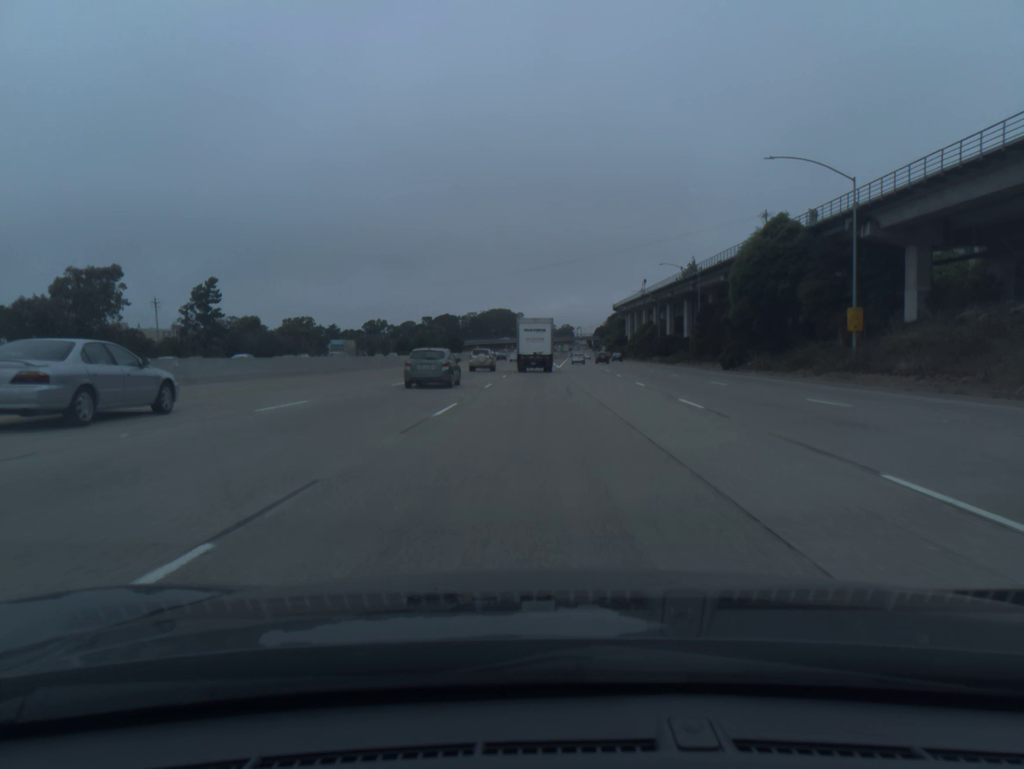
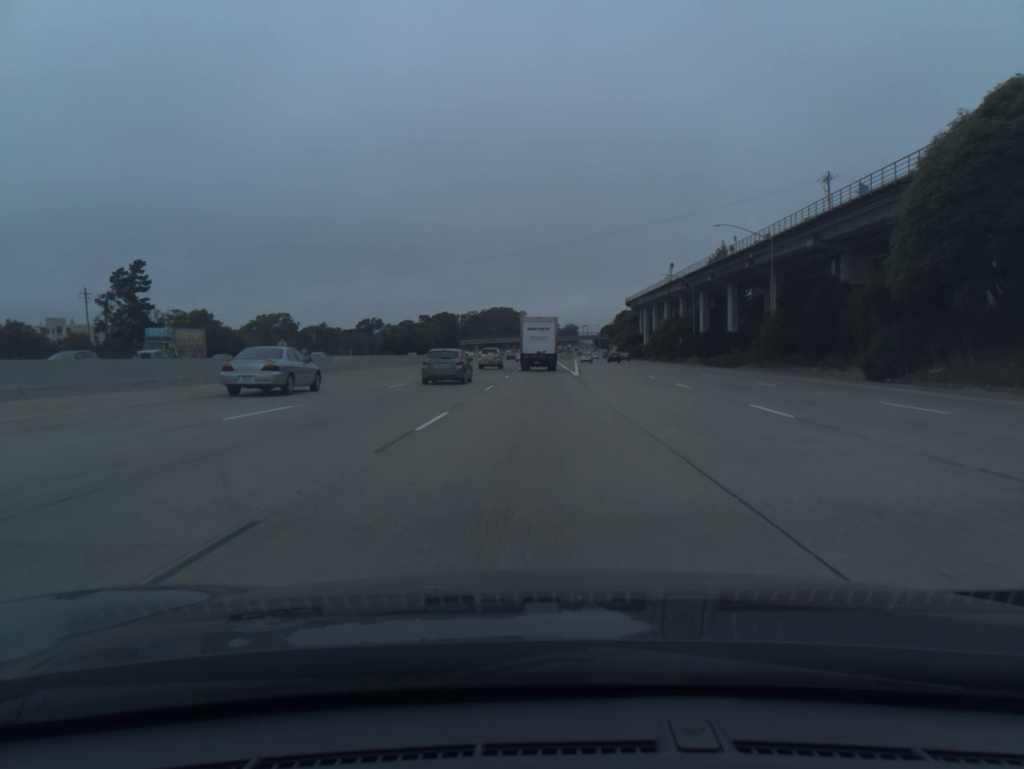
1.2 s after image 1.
(-0.1, +31.4) m; 0°
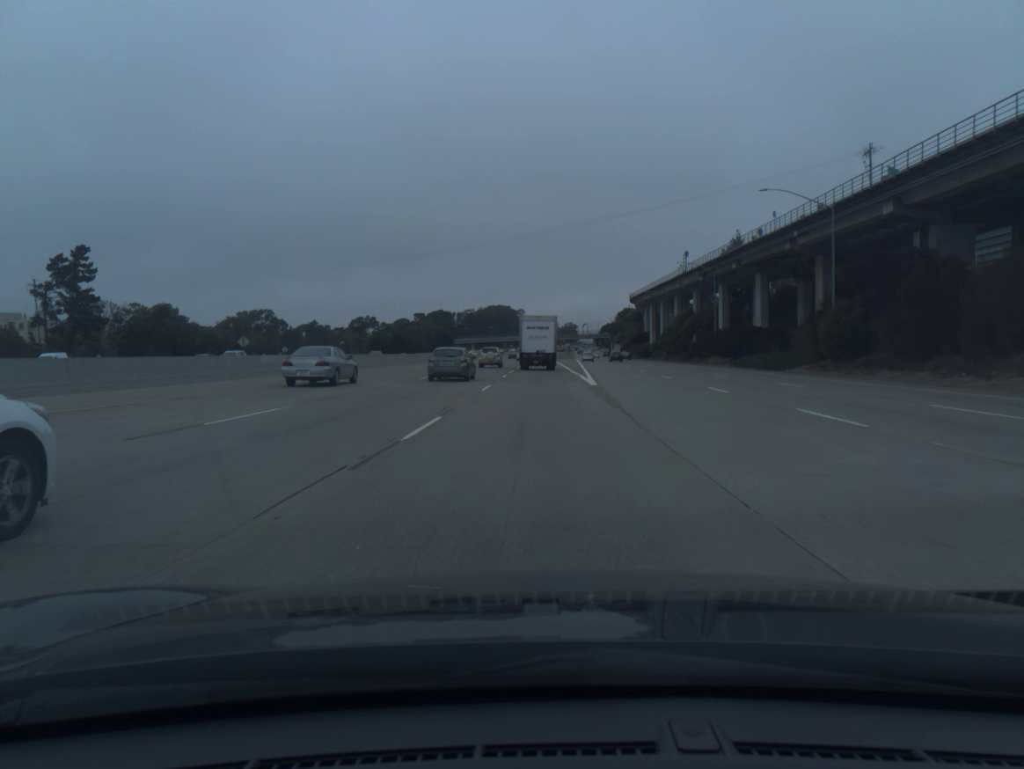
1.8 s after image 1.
(0.0, +15.7) m; 0°
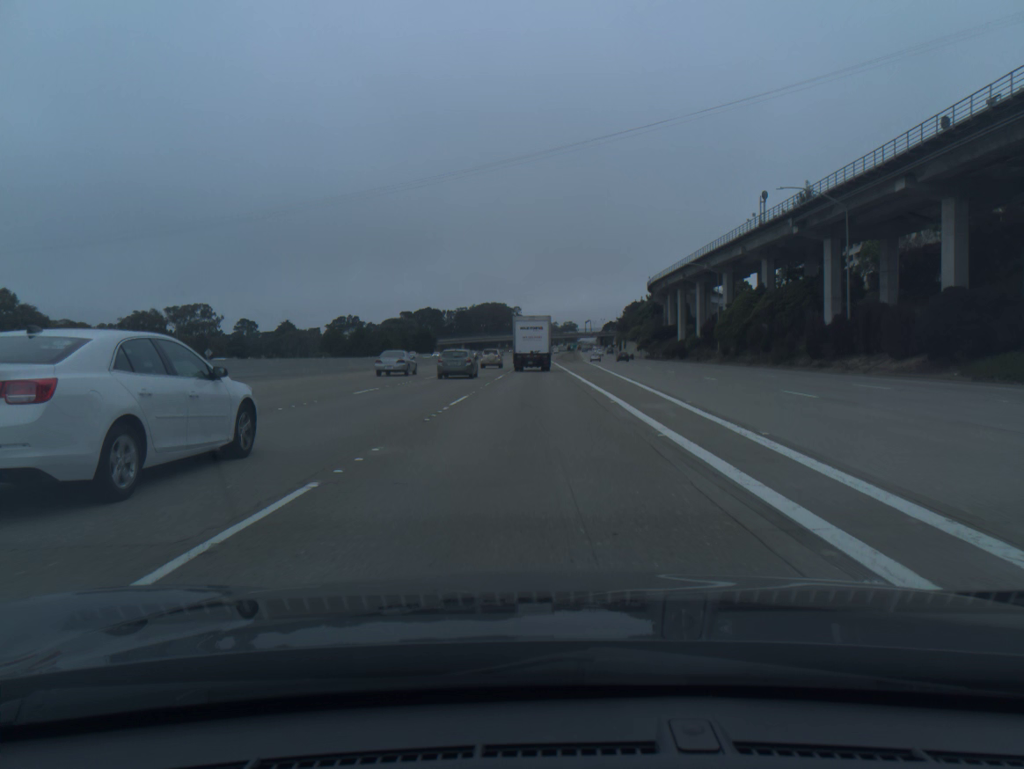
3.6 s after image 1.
(+0.2, +46.7) m; 0°
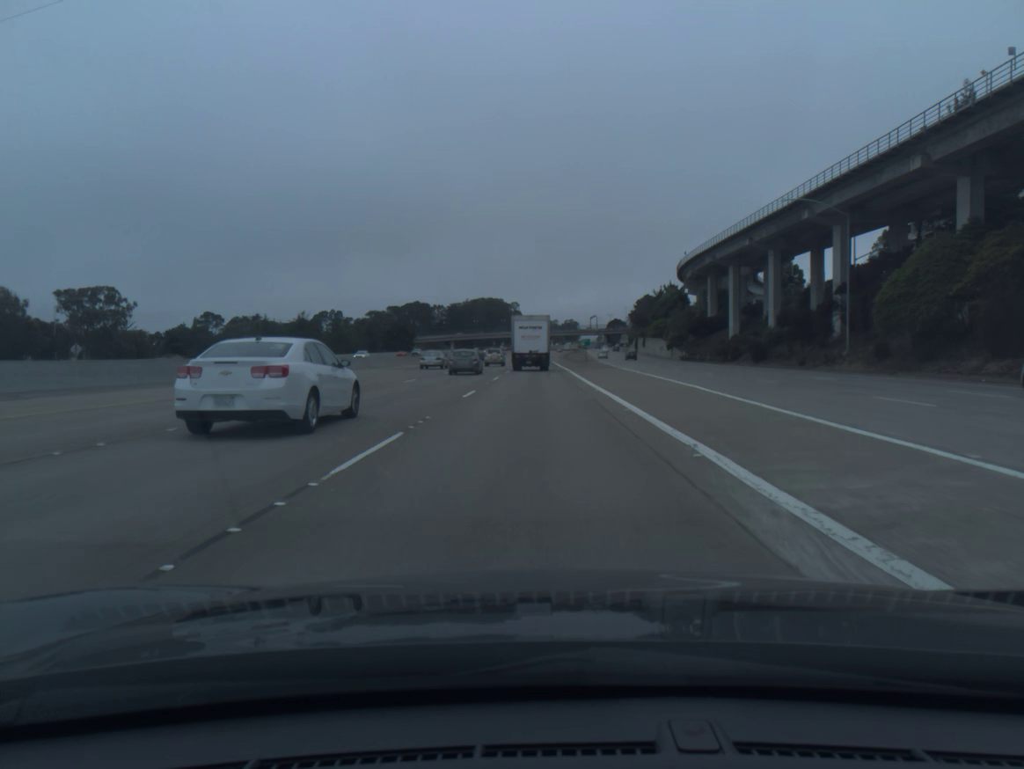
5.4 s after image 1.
(-0.1, +46.2) m; 0°
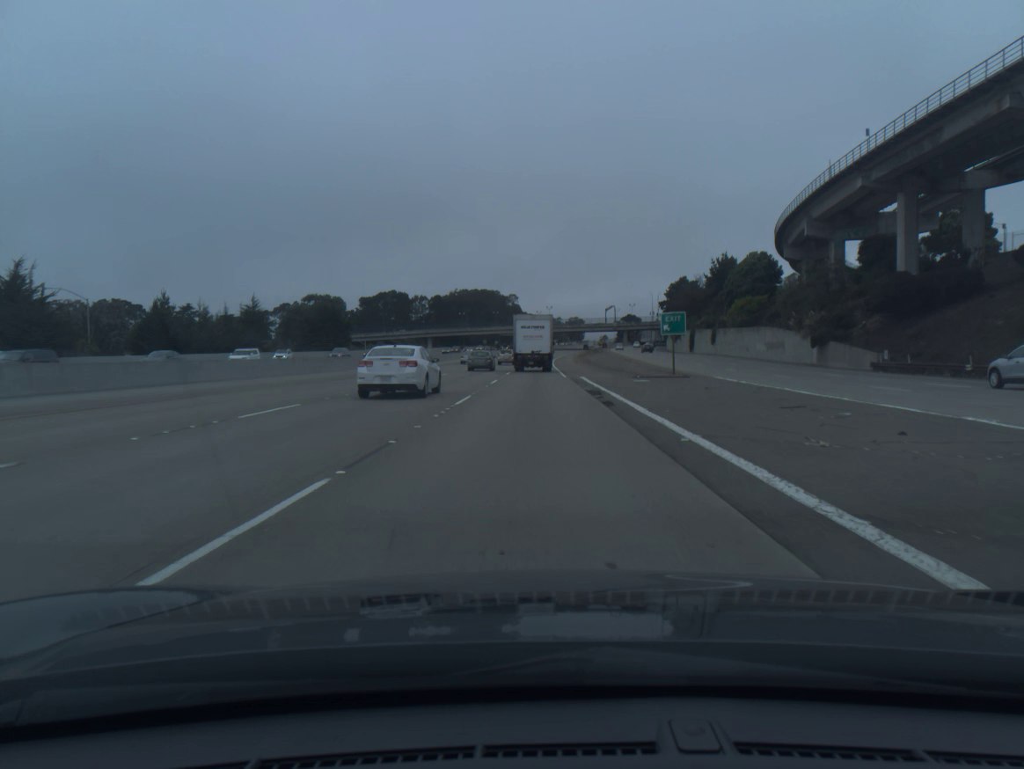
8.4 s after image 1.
(-0.2, +76.4) m; 0°
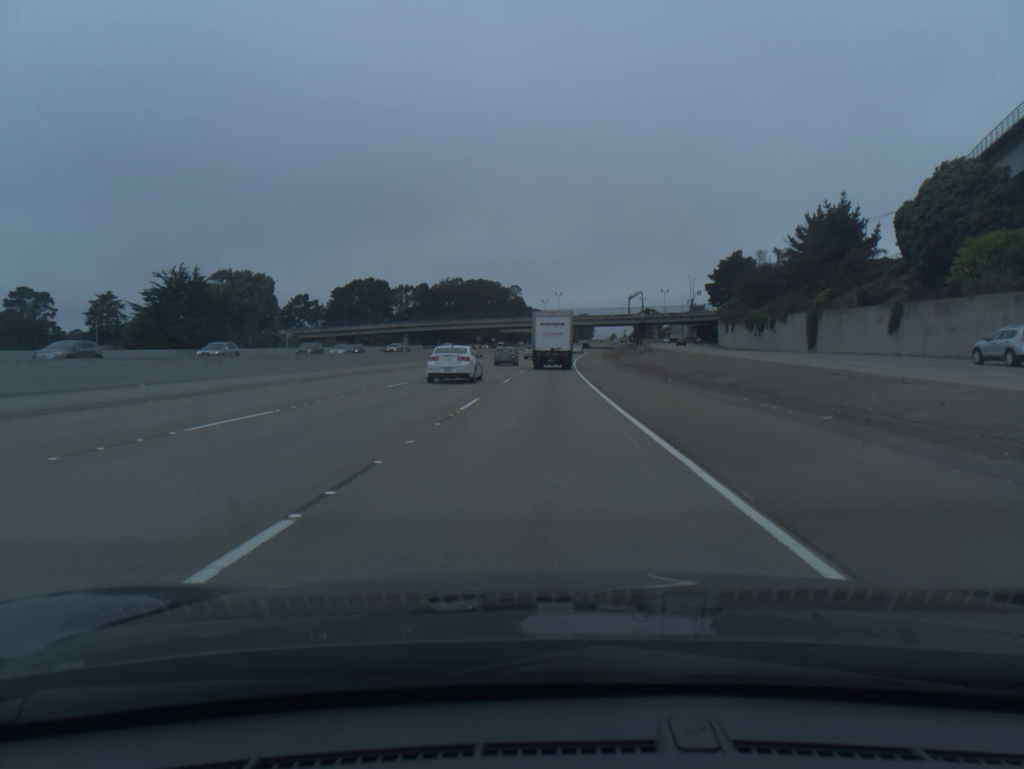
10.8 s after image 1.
(-0.2, +60.3) m; -1°
